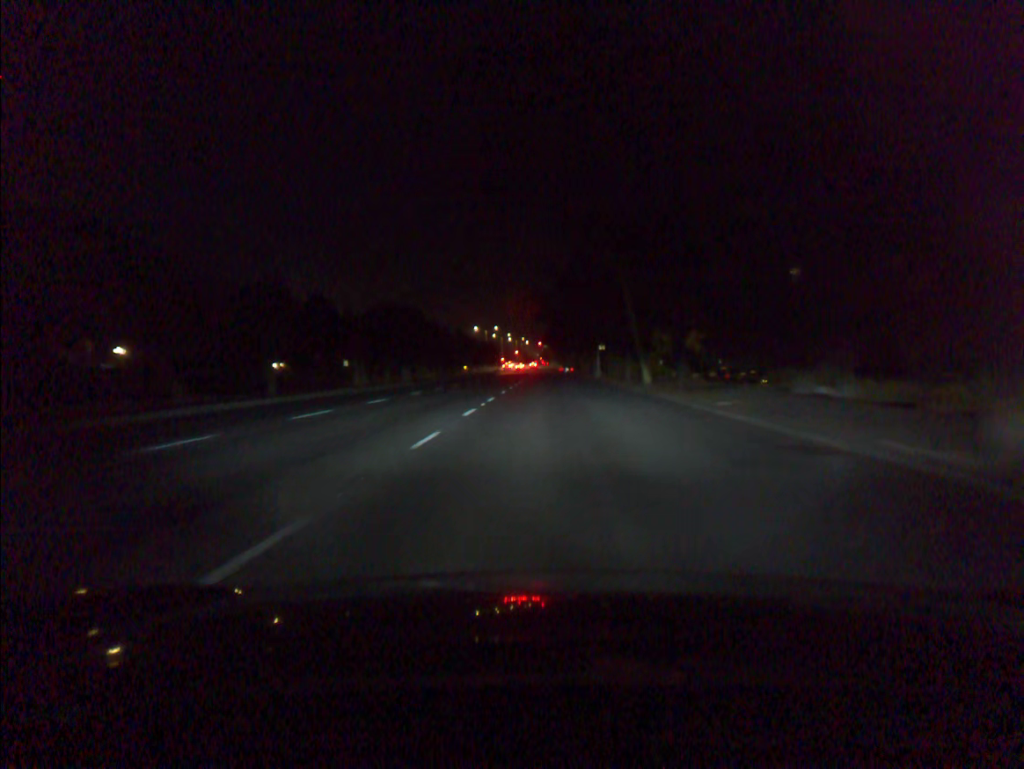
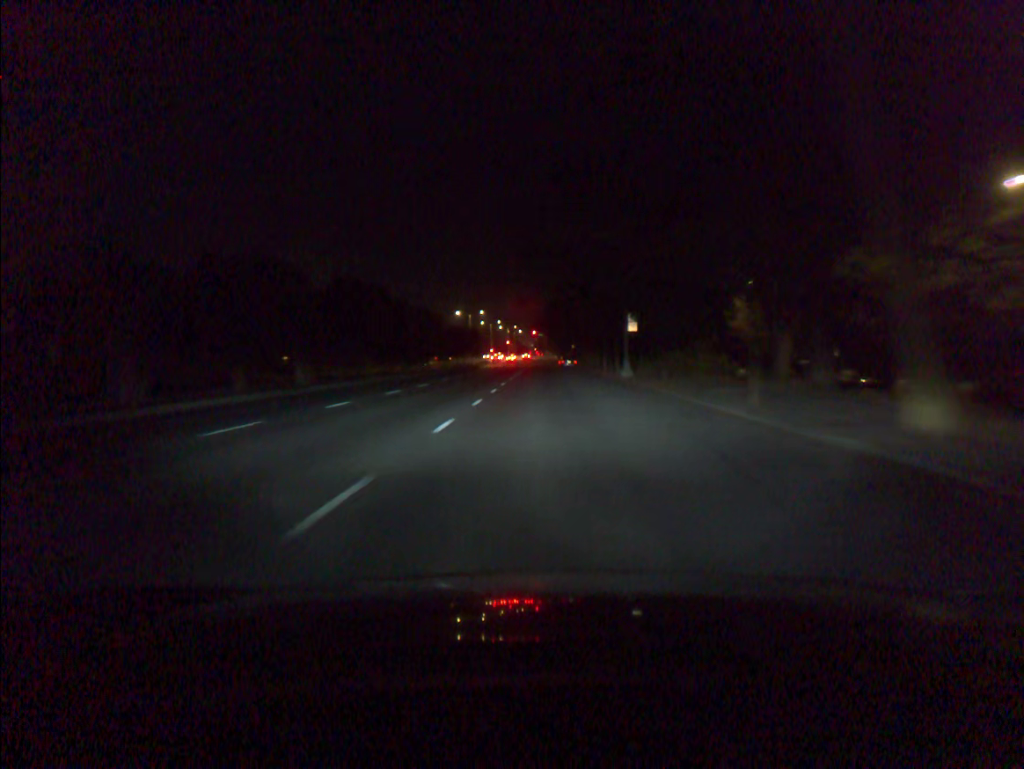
(+0.1, +26.3) m; 0°
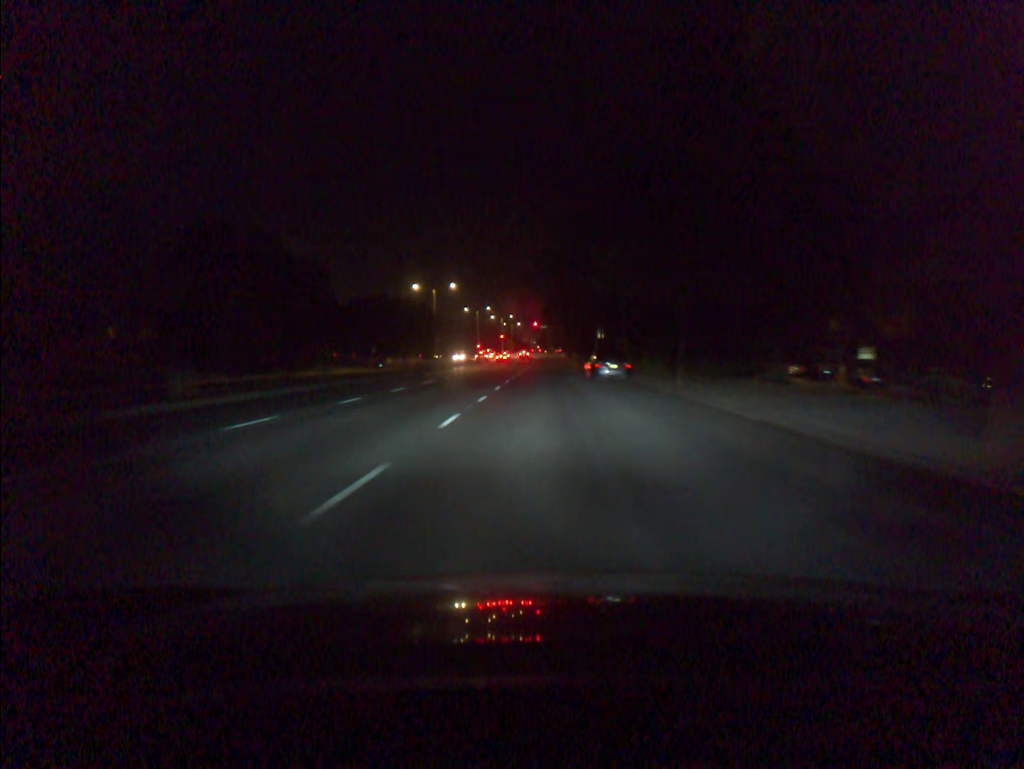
(+0.1, +50.1) m; 0°
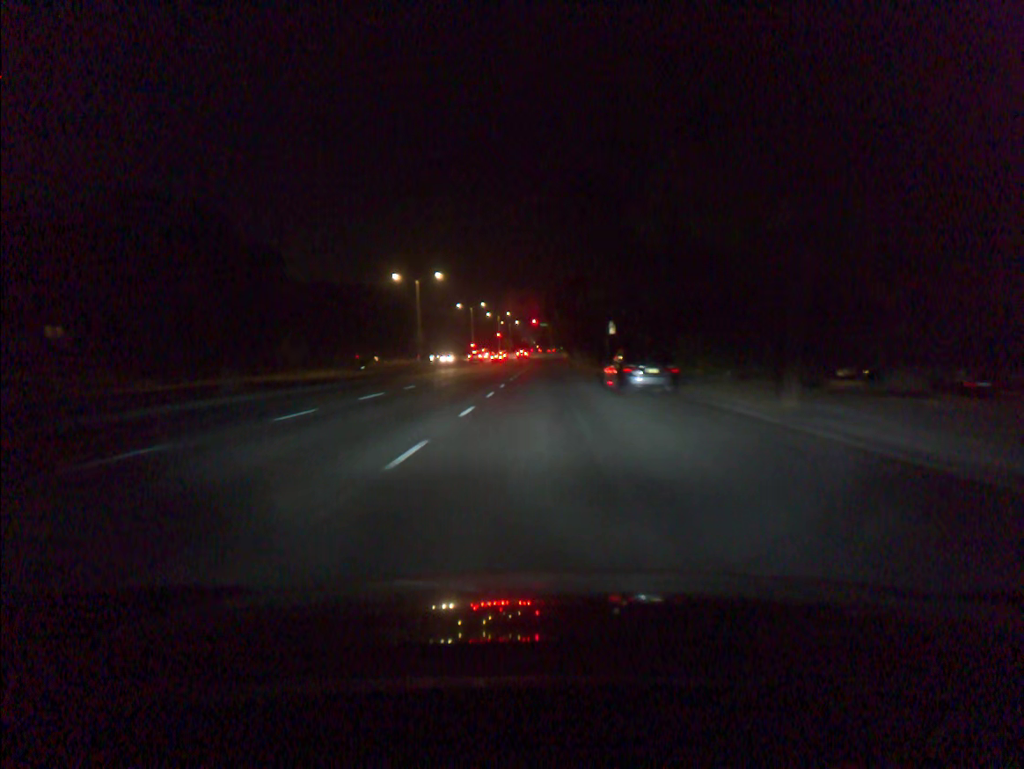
(0.0, +12.0) m; 0°
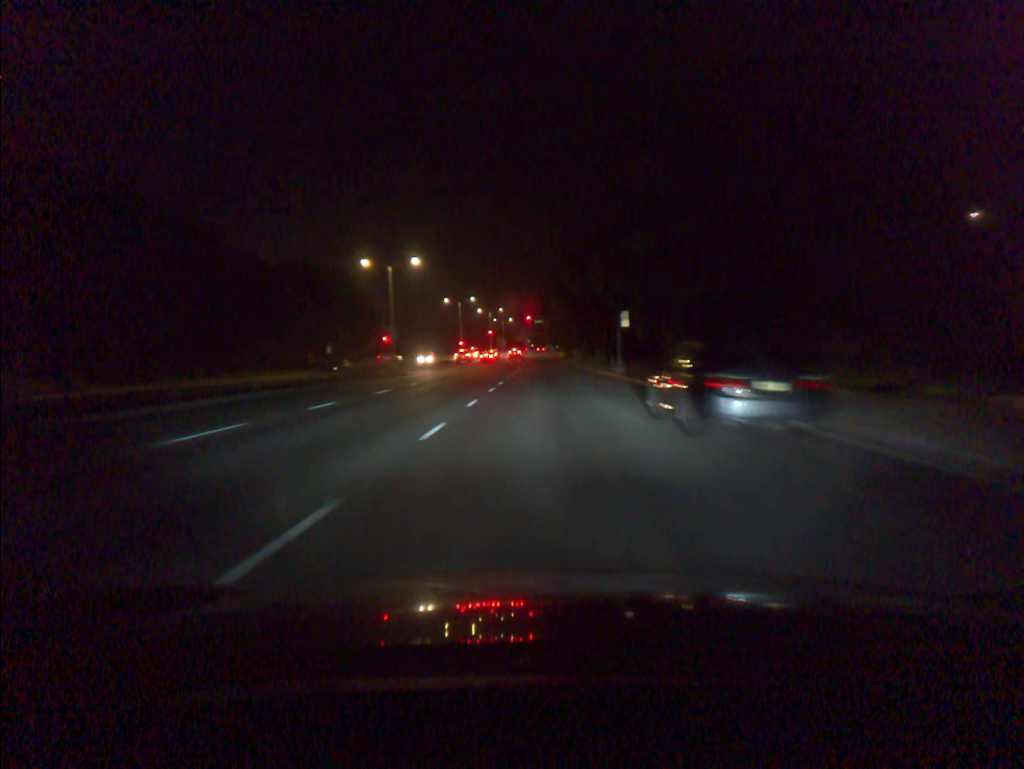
(0.0, +11.8) m; 0°
